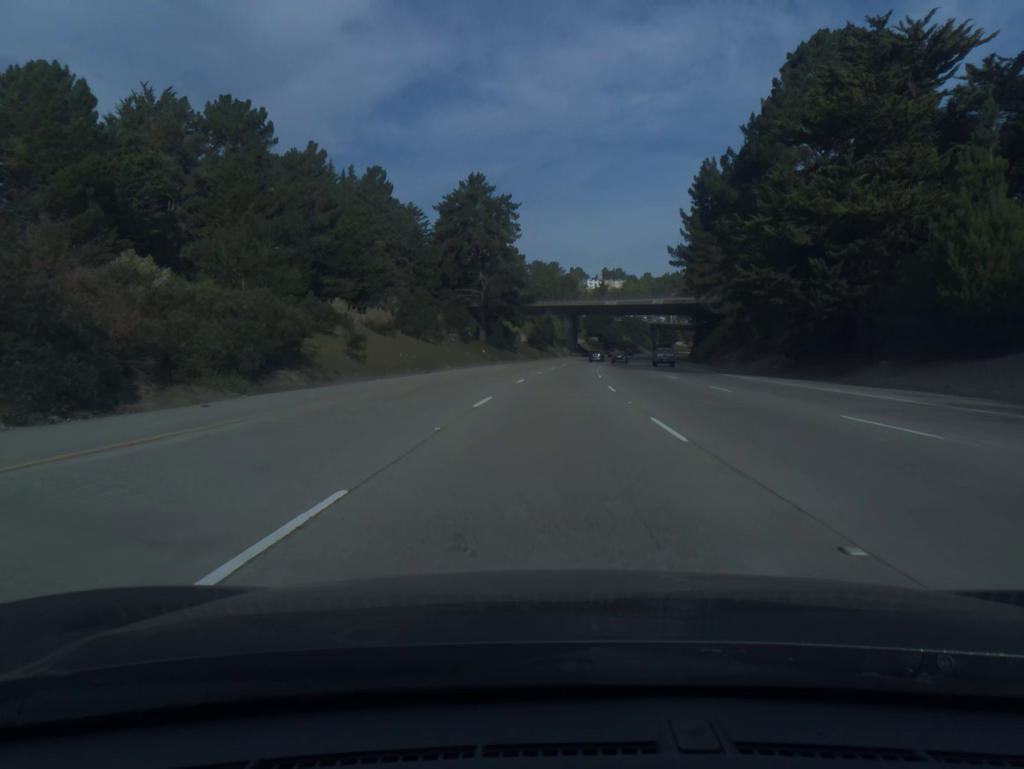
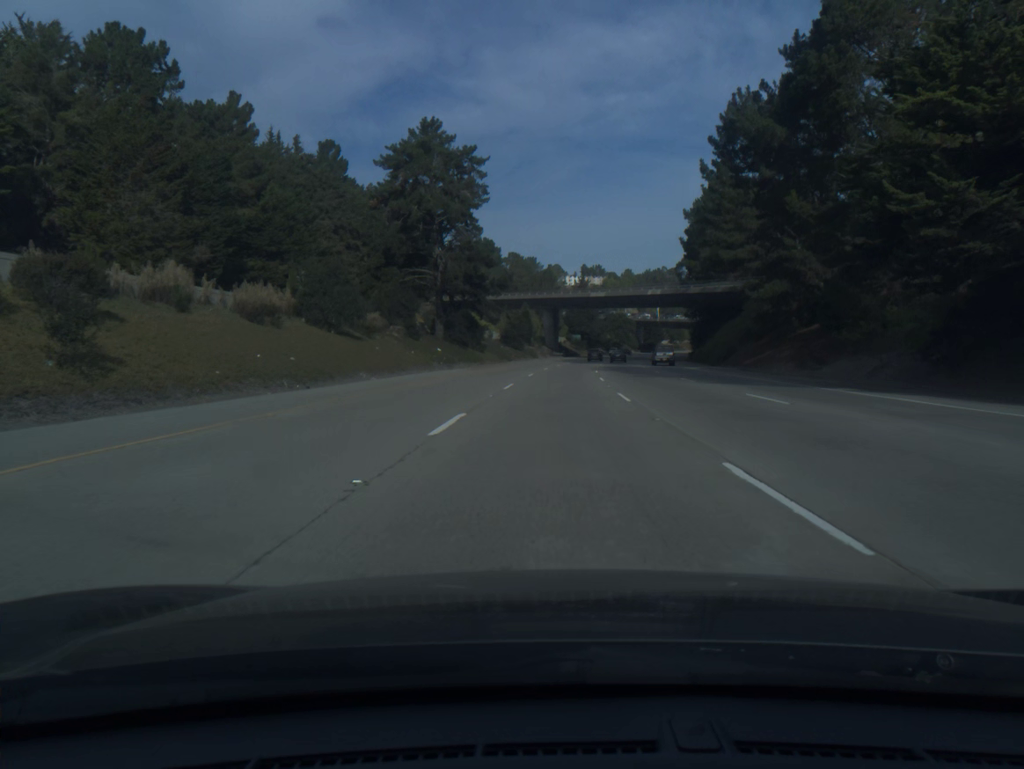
(+0.3, +20.6) m; +2°
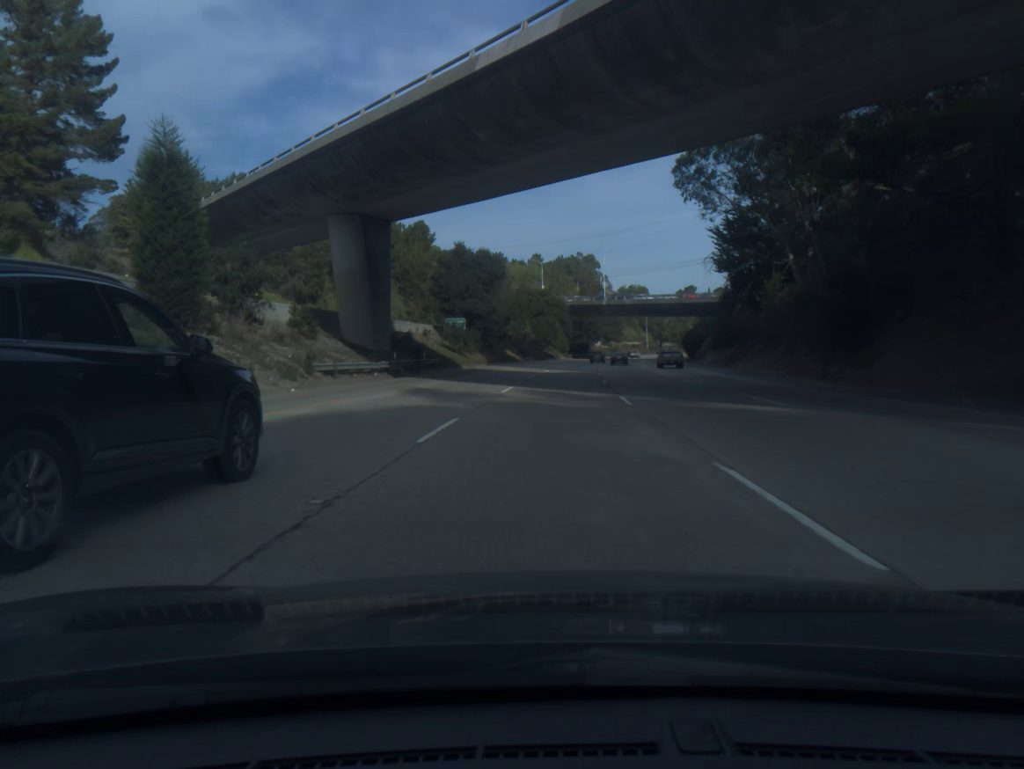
(+6.7, +102.7) m; +7°
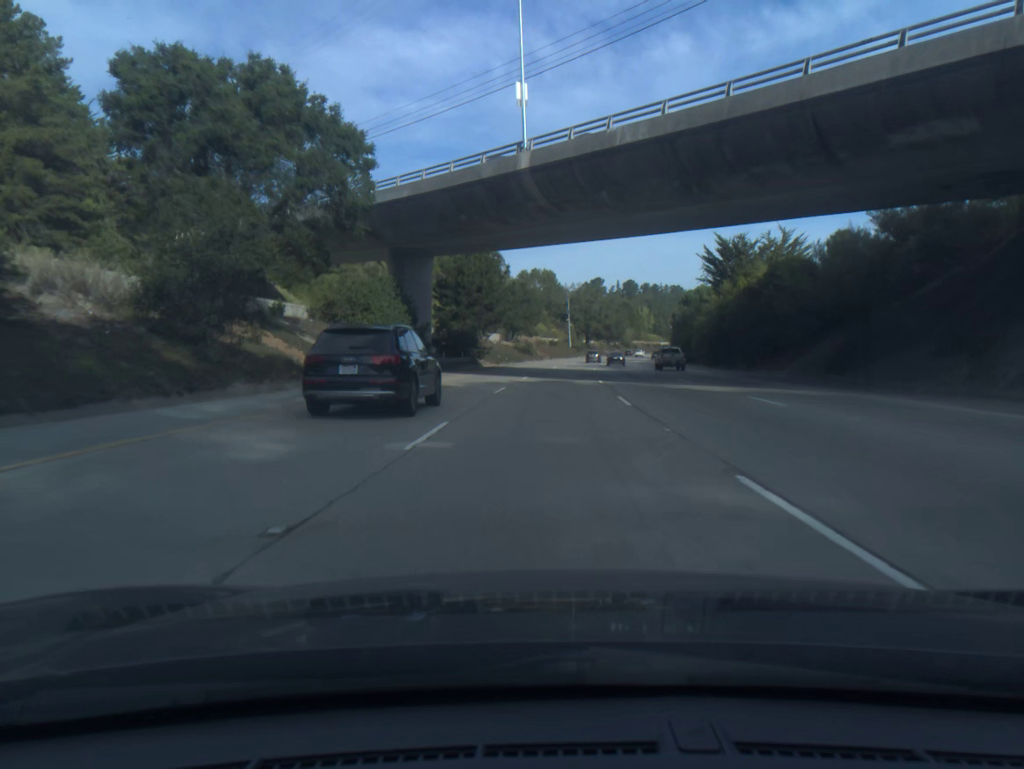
(+6.8, +102.7) m; +8°
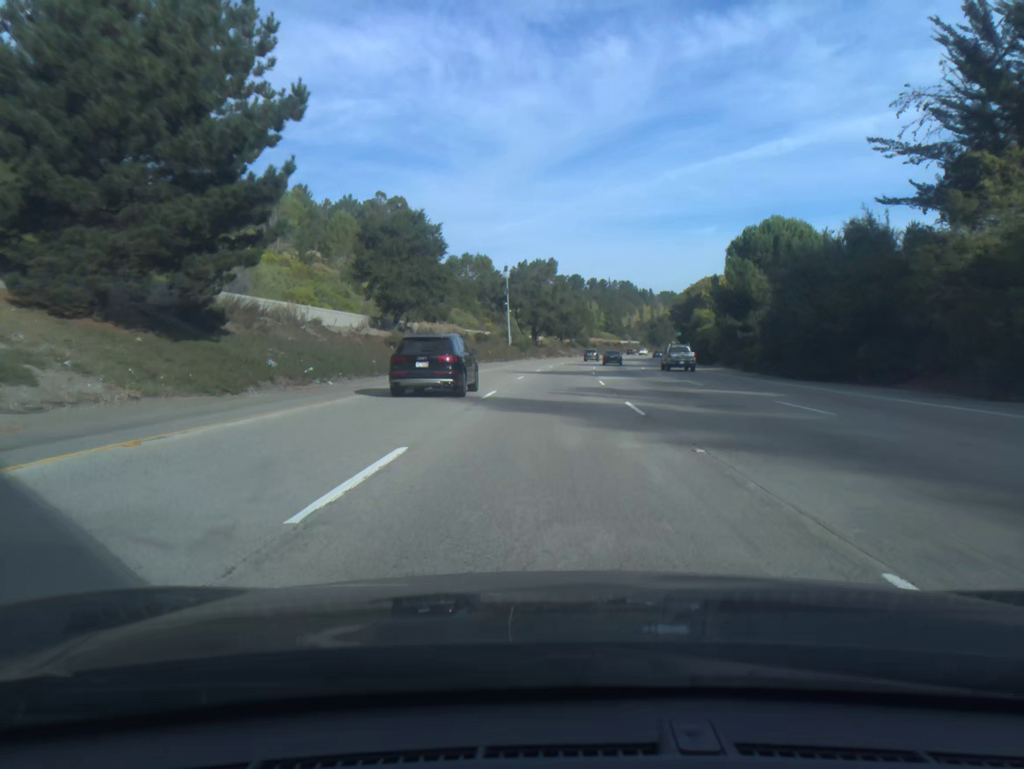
(+2.4, +61.8) m; +4°
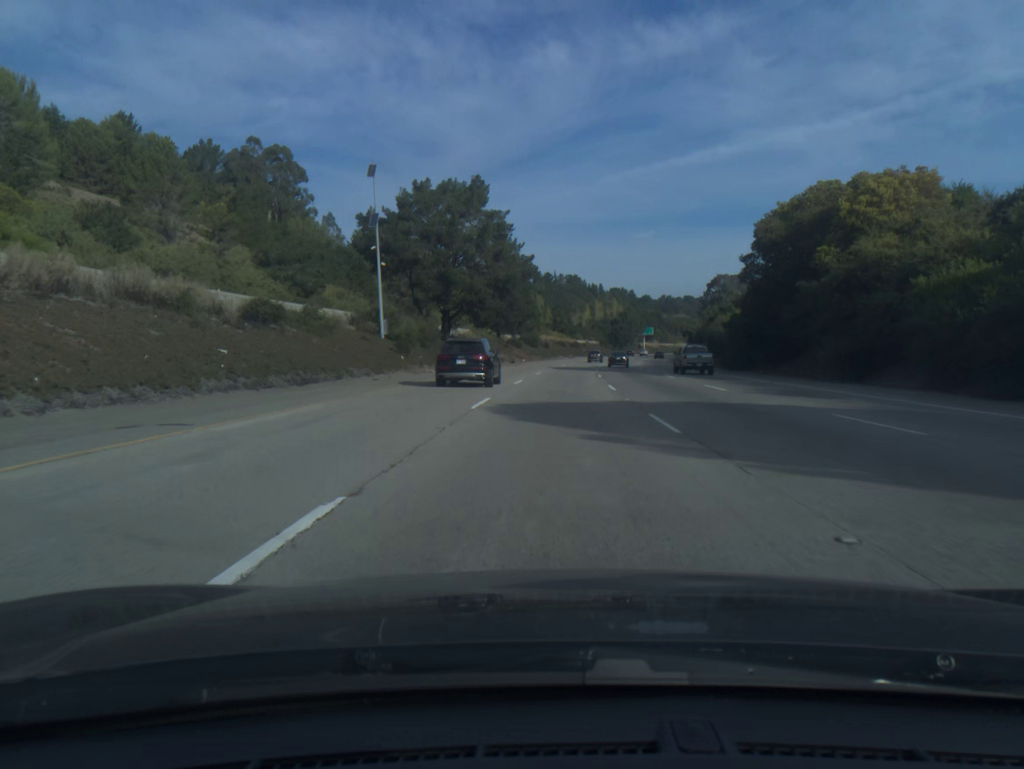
(+2.3, +61.9) m; +4°
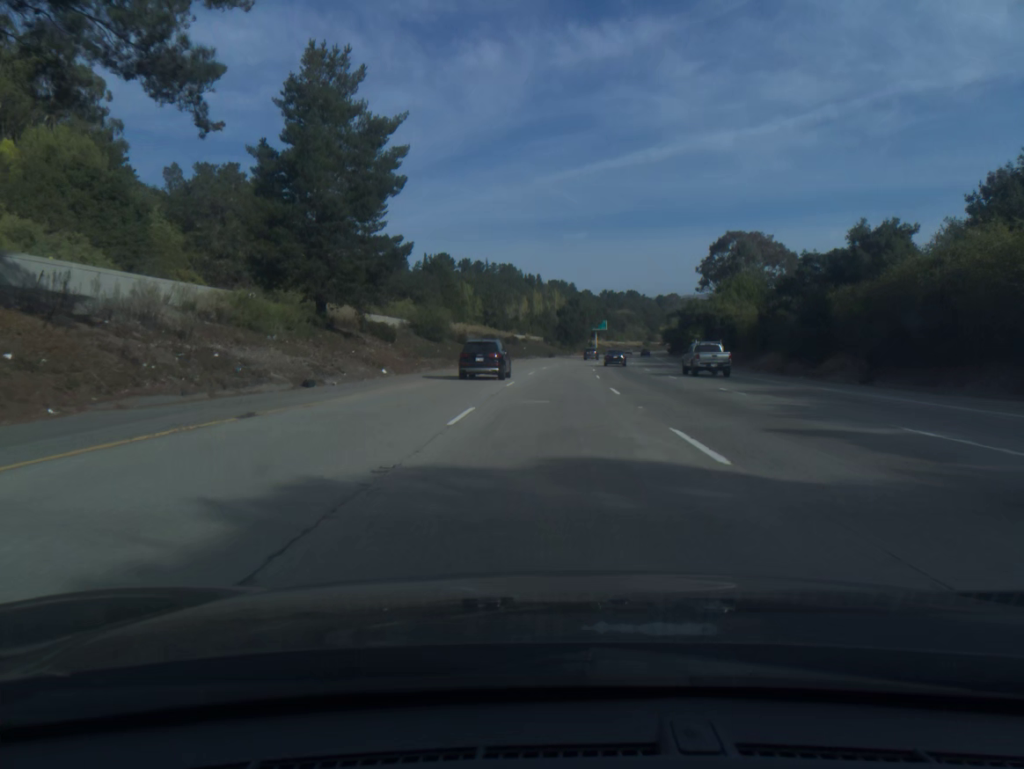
(+2.6, +61.9) m; +5°
